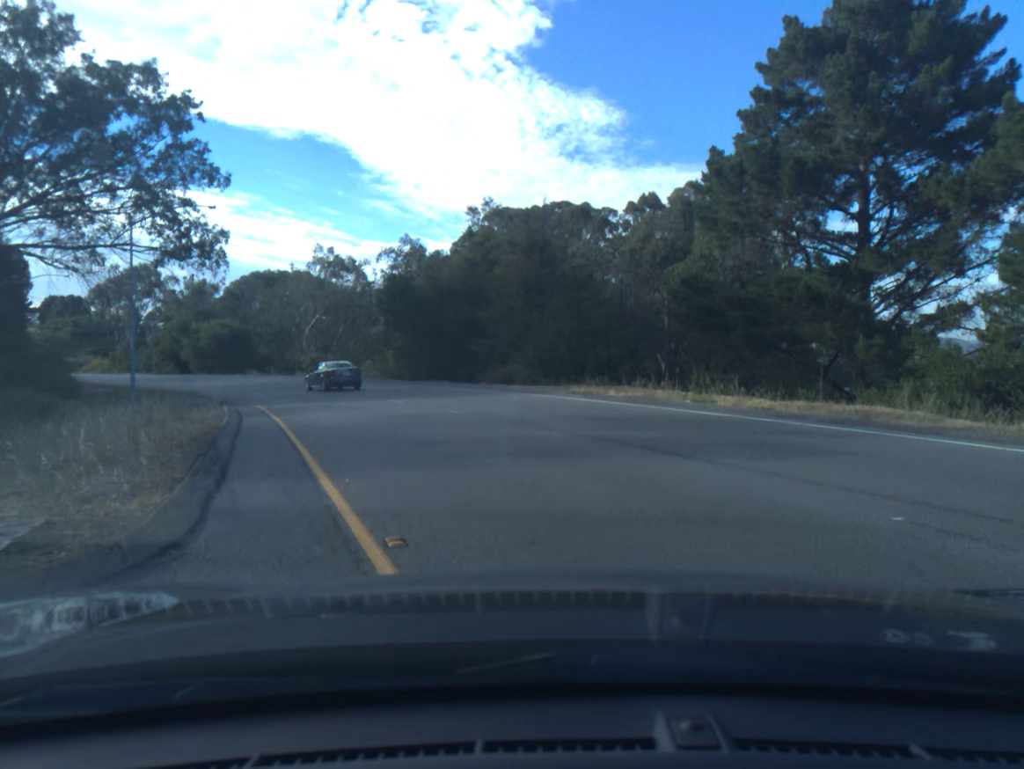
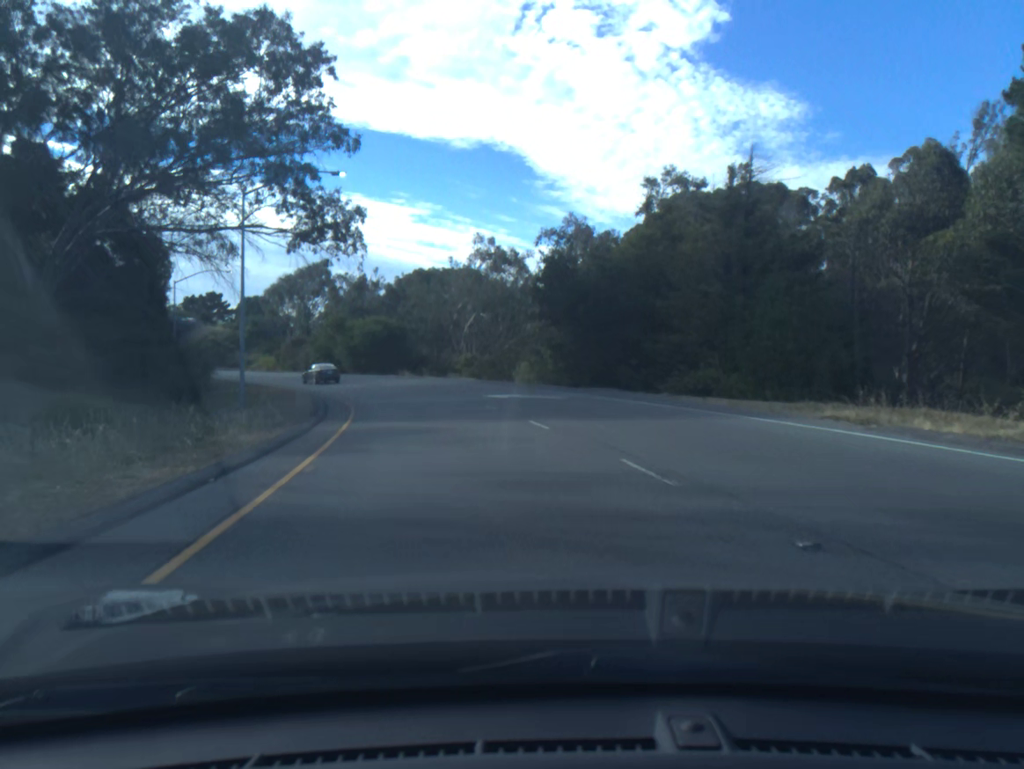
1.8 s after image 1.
(-1.3, +9.9) m; -14°
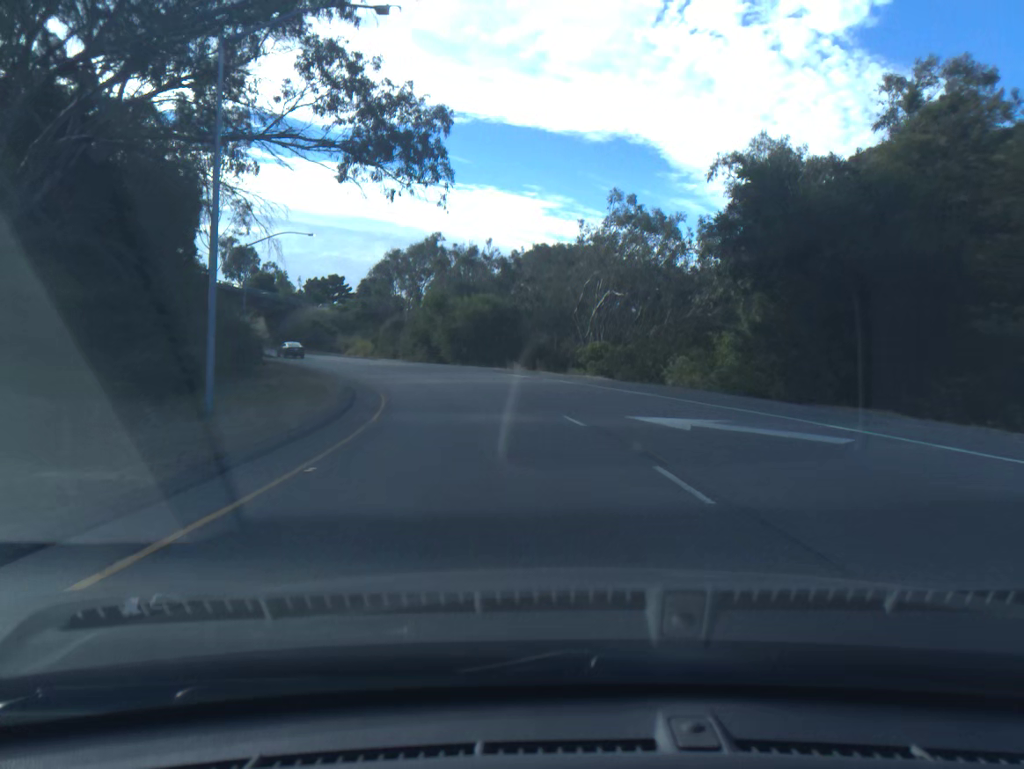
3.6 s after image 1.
(-1.2, +15.6) m; -8°
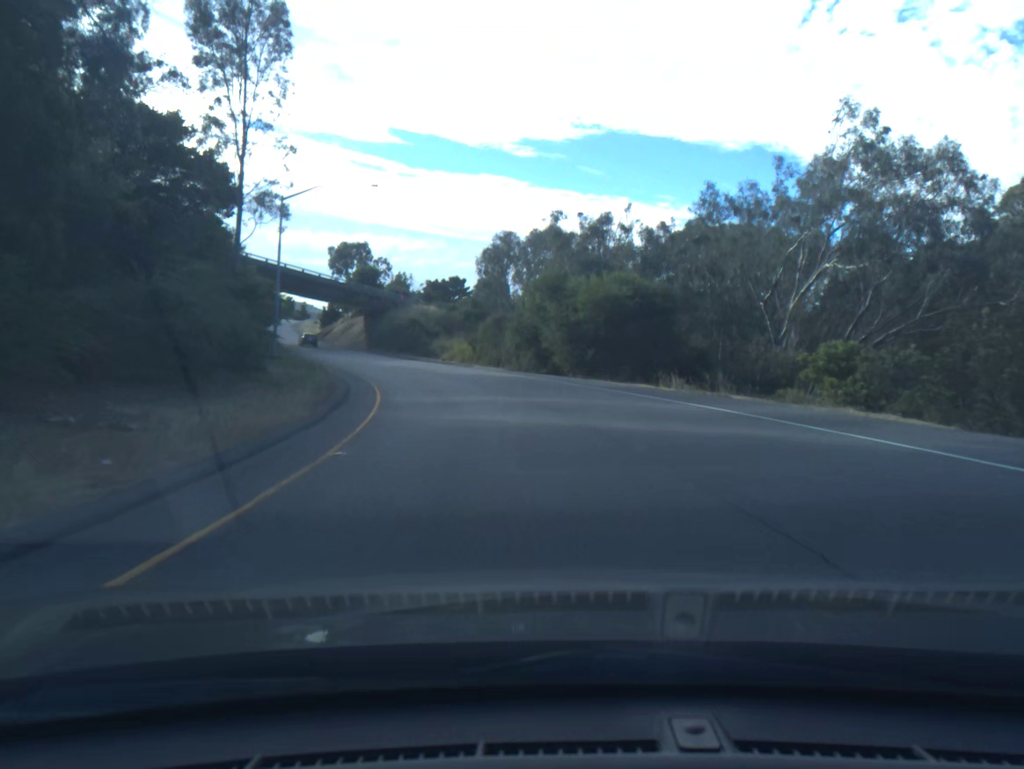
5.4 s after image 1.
(-1.6, +20.6) m; -9°
